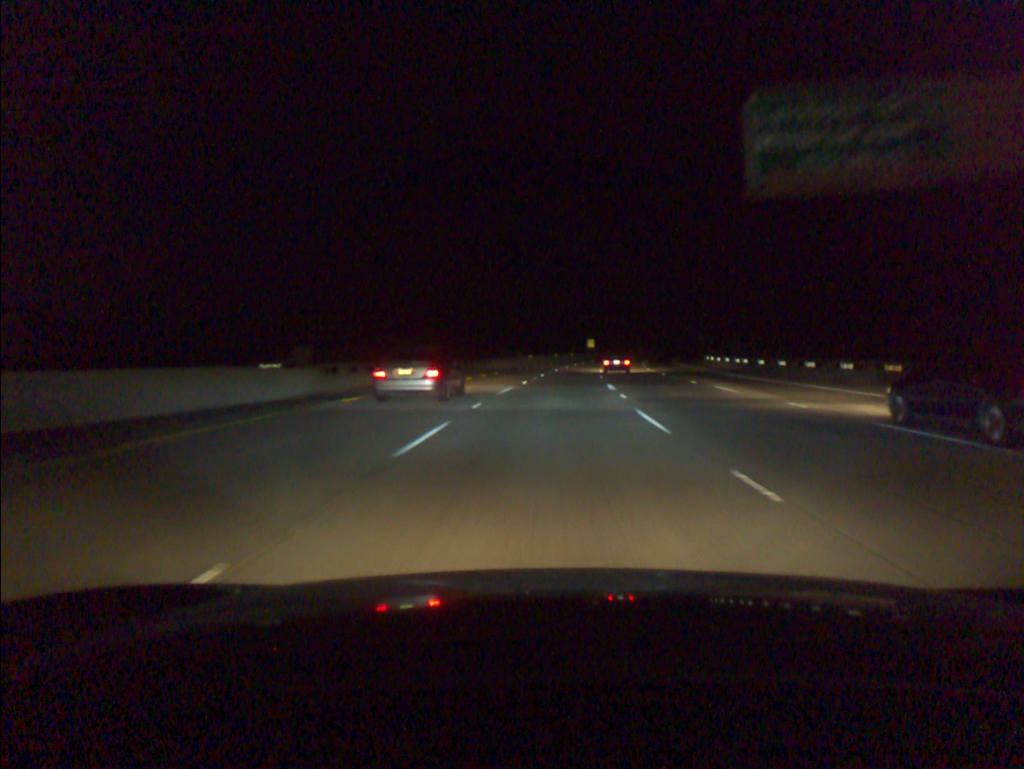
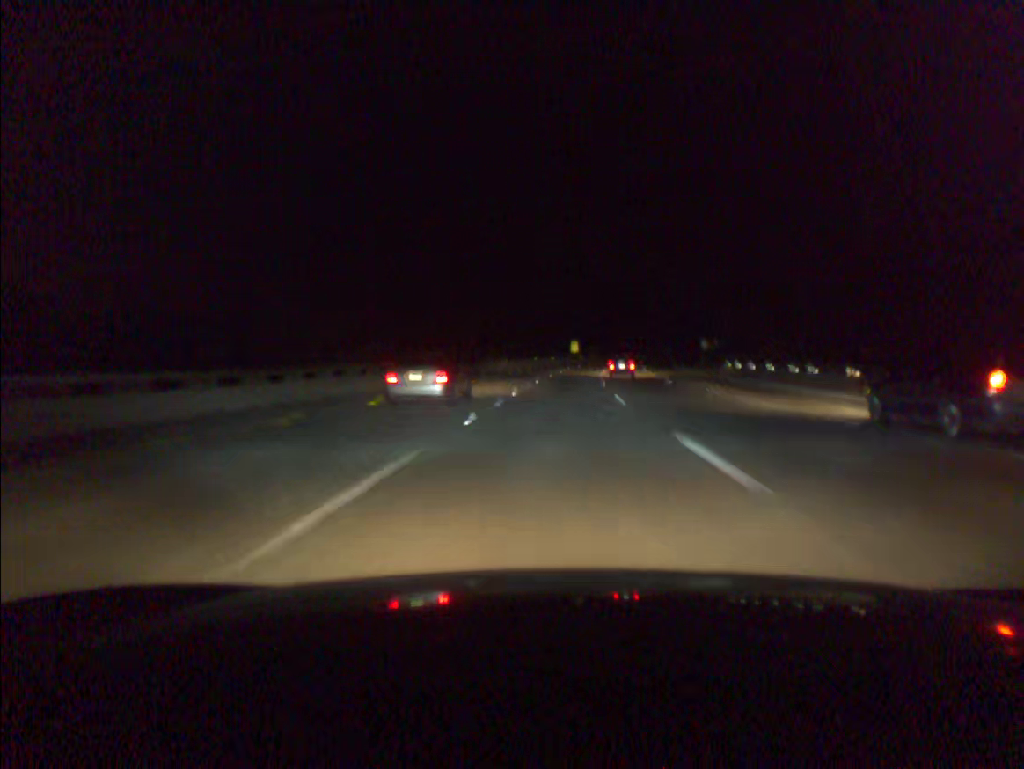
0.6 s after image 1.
(+0.3, +19.1) m; +2°
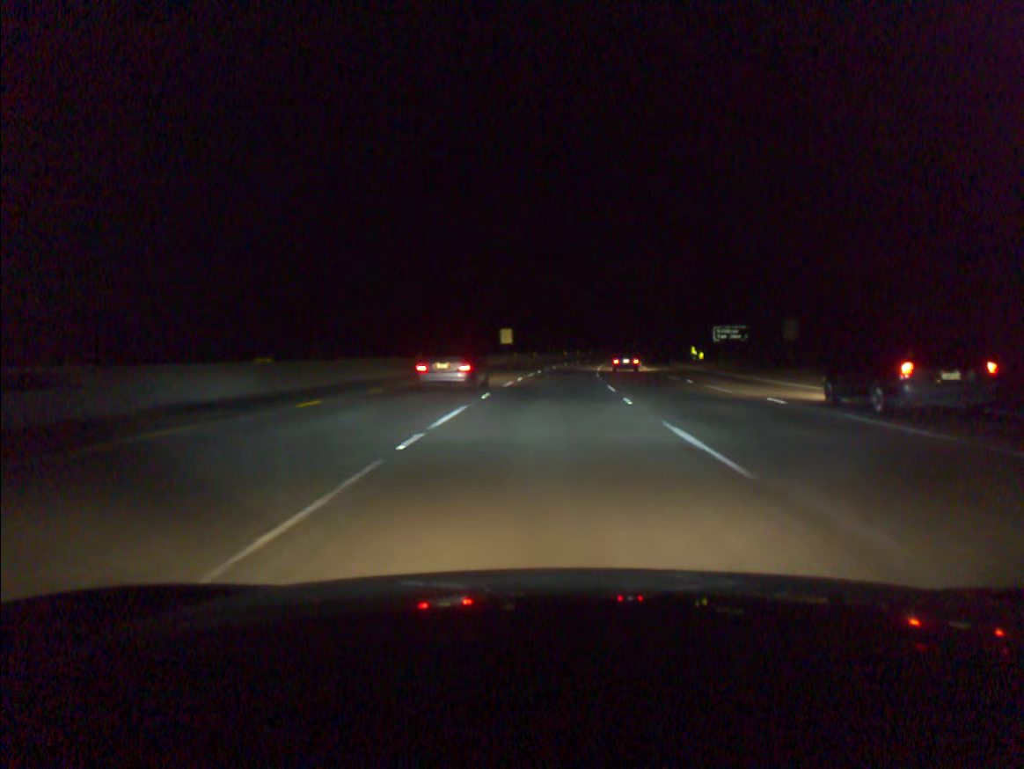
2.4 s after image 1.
(+2.5, +57.3) m; +5°
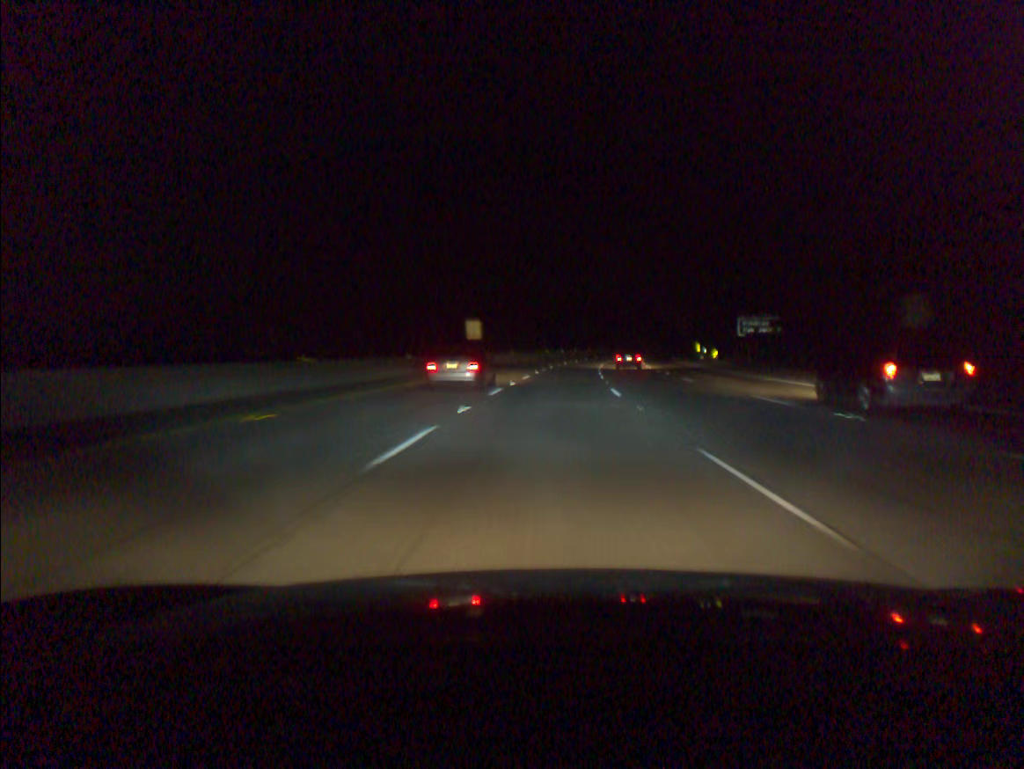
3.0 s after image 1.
(+0.2, +19.1) m; +1°
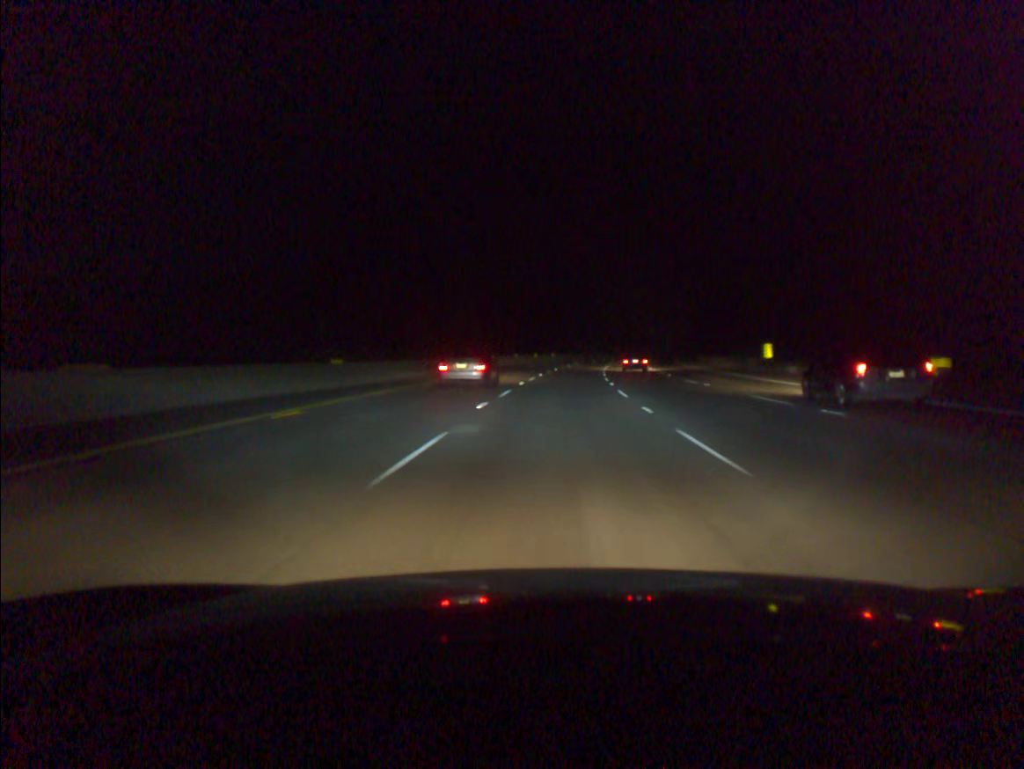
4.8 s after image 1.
(+2.3, +57.3) m; +5°
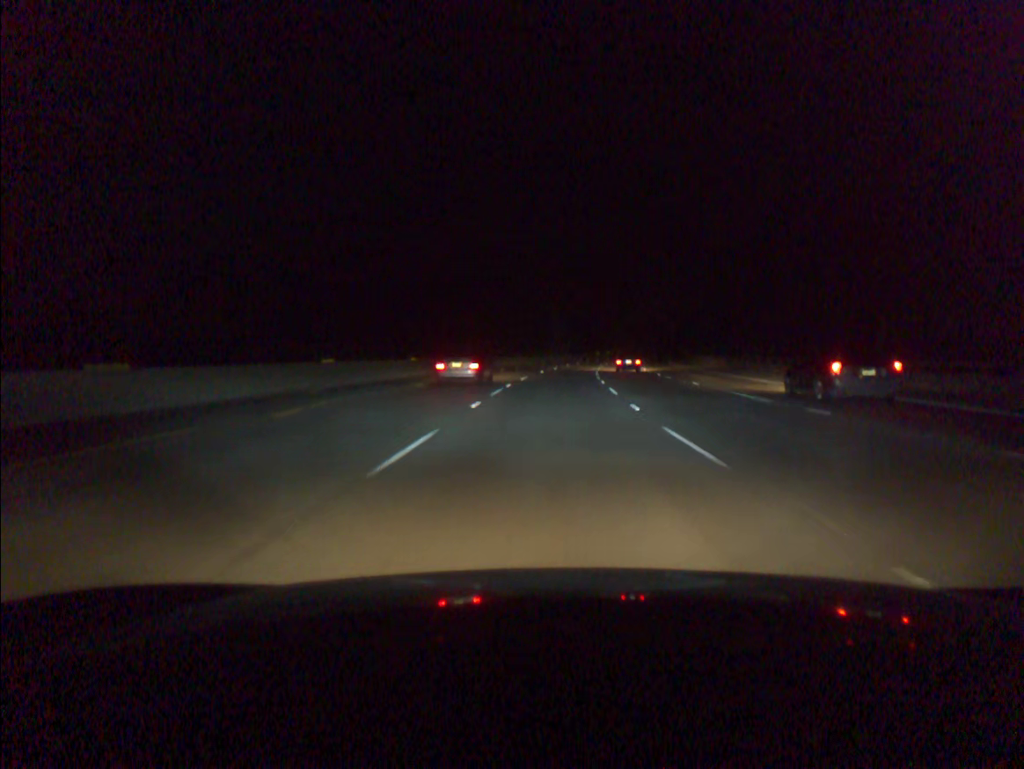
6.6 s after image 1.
(+2.6, +57.2) m; +5°
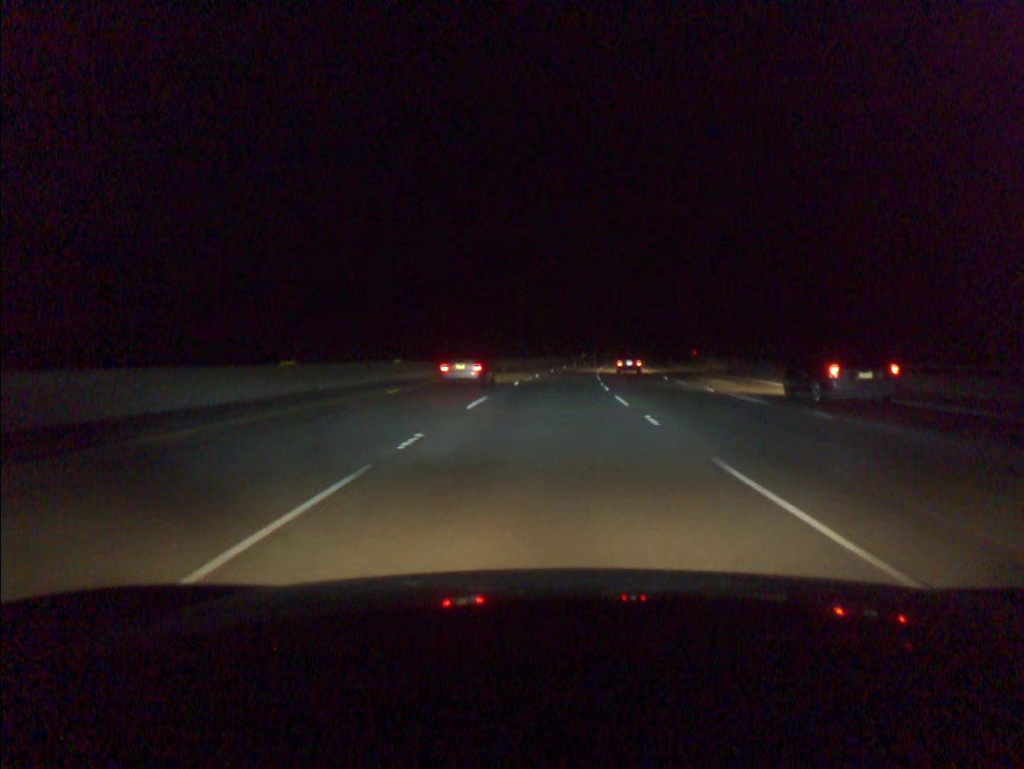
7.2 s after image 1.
(+0.3, +19.1) m; +1°
